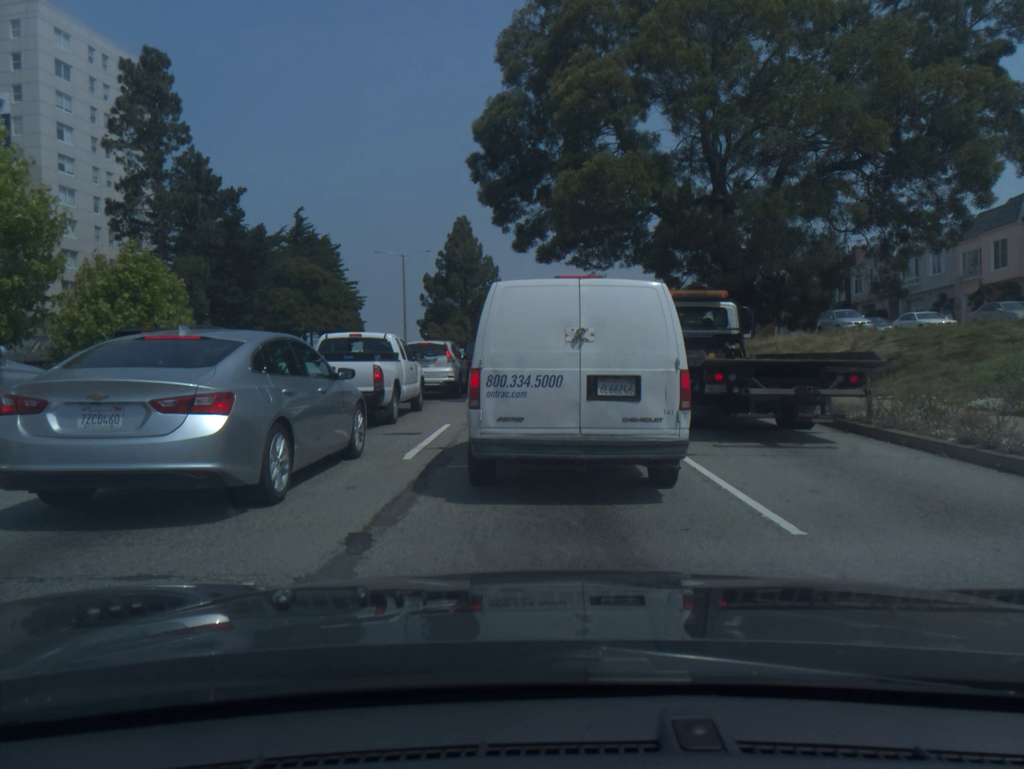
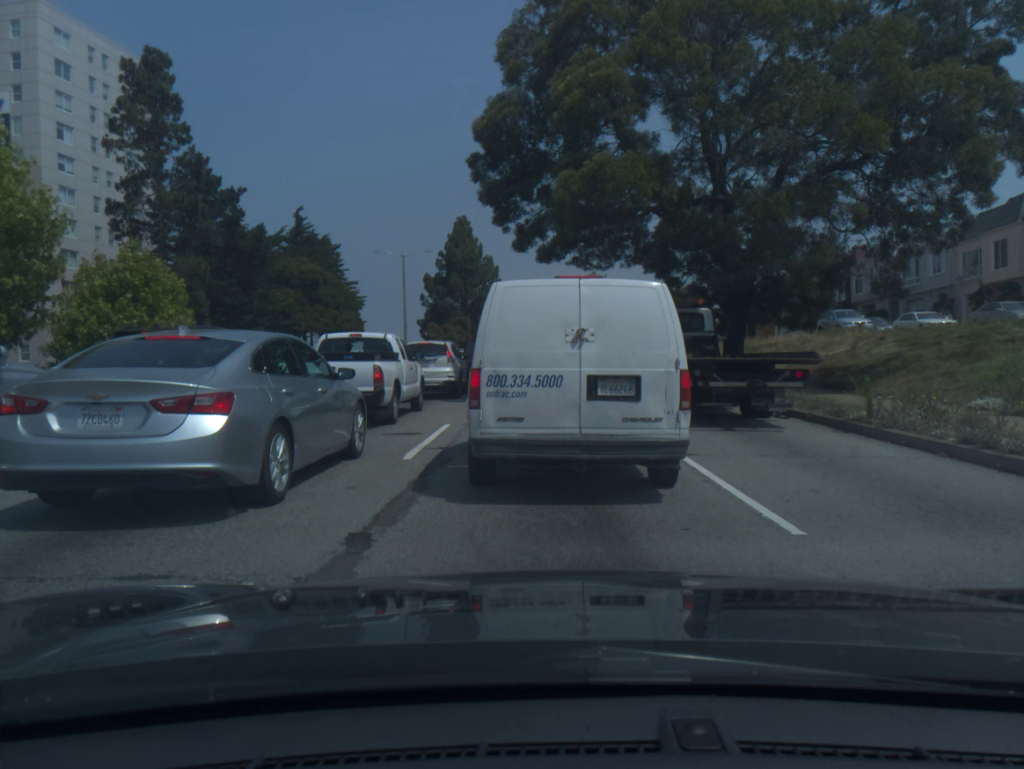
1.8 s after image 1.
(0.0, 0.0) m; 0°
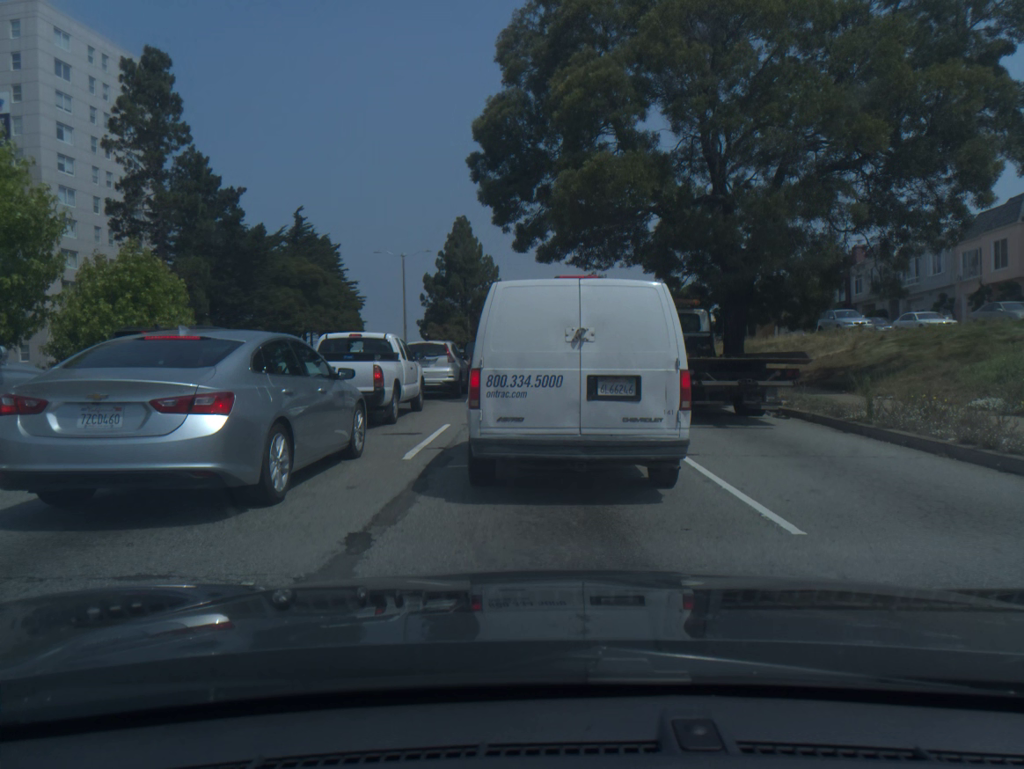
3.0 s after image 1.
(0.0, 0.0) m; 0°
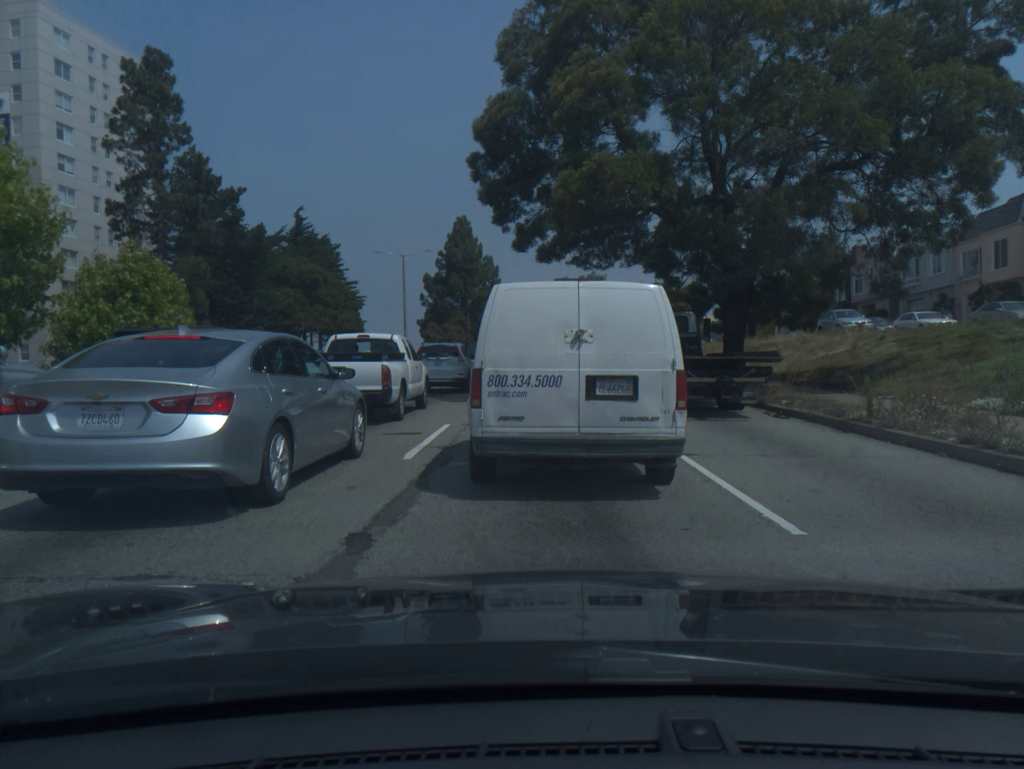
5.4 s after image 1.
(0.0, 0.0) m; 0°
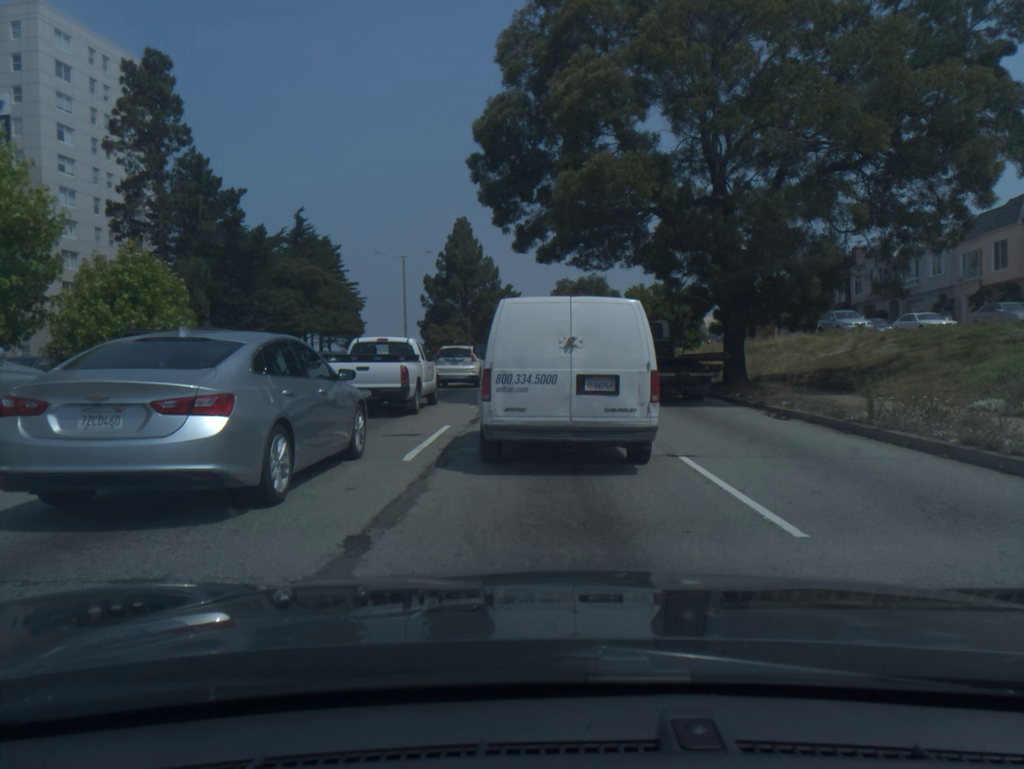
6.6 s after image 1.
(0.0, 0.0) m; 0°
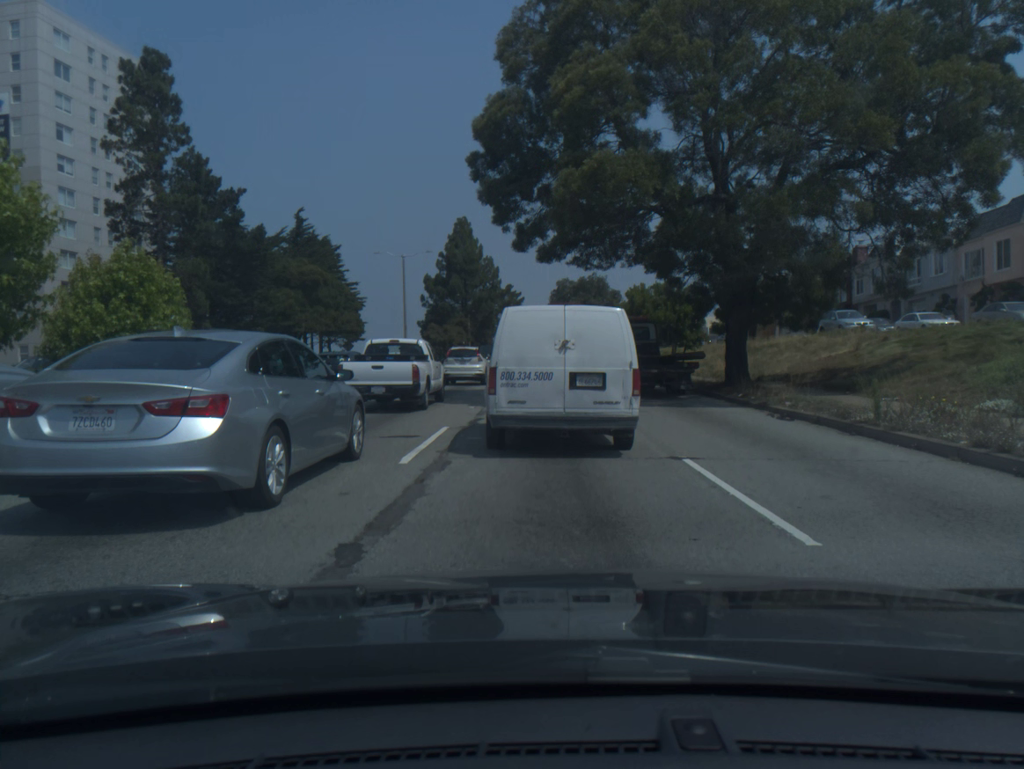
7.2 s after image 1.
(0.0, +0.2) m; 0°
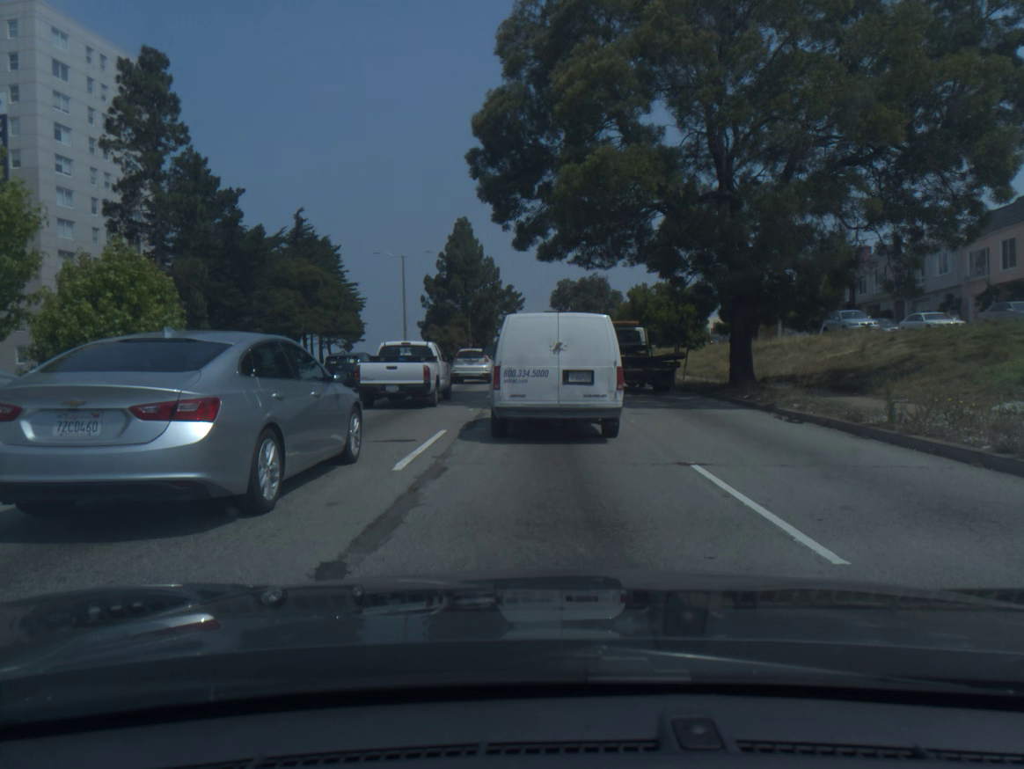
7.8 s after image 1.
(0.0, +0.4) m; 0°
